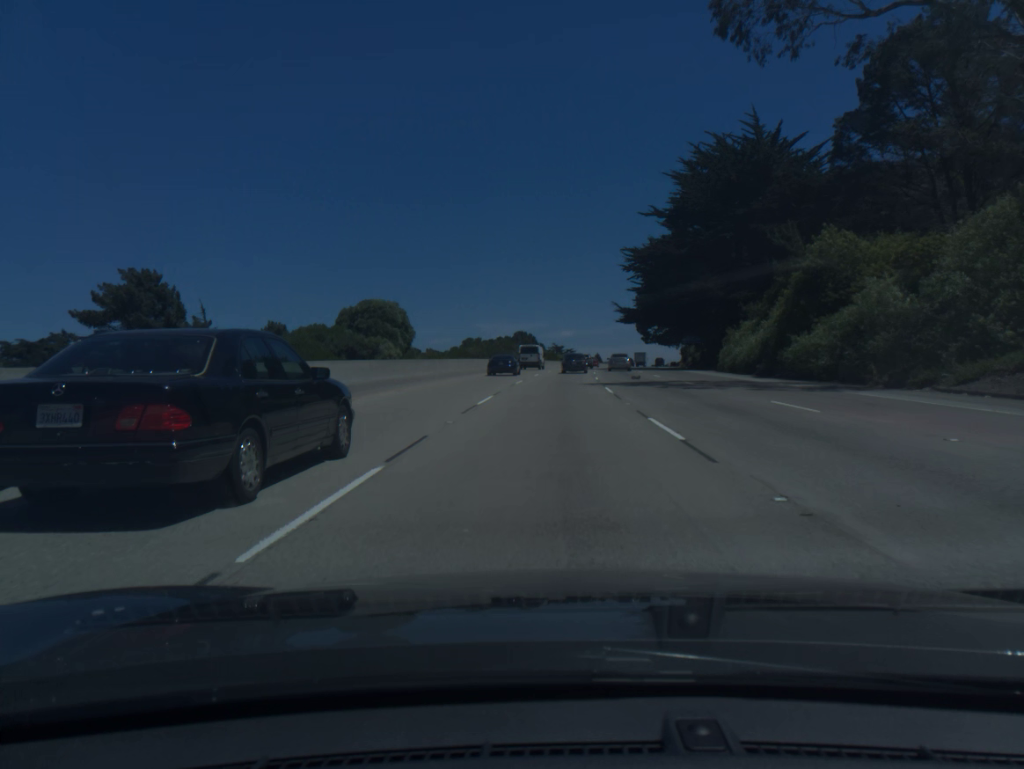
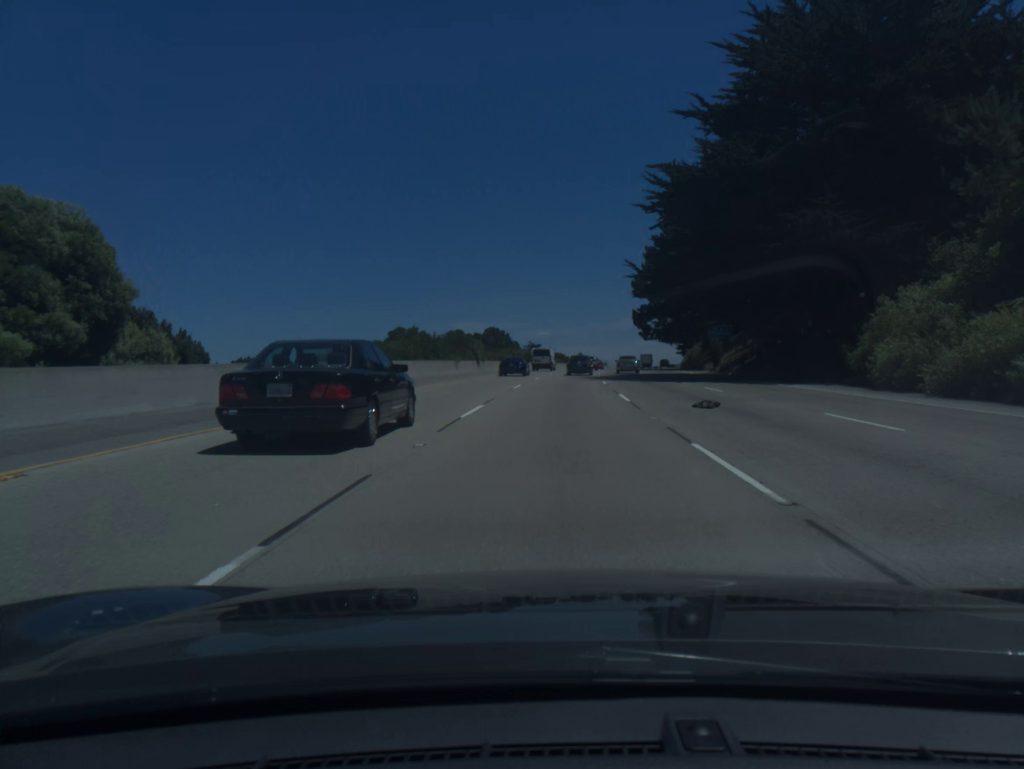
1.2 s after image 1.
(+0.5, +33.3) m; +2°
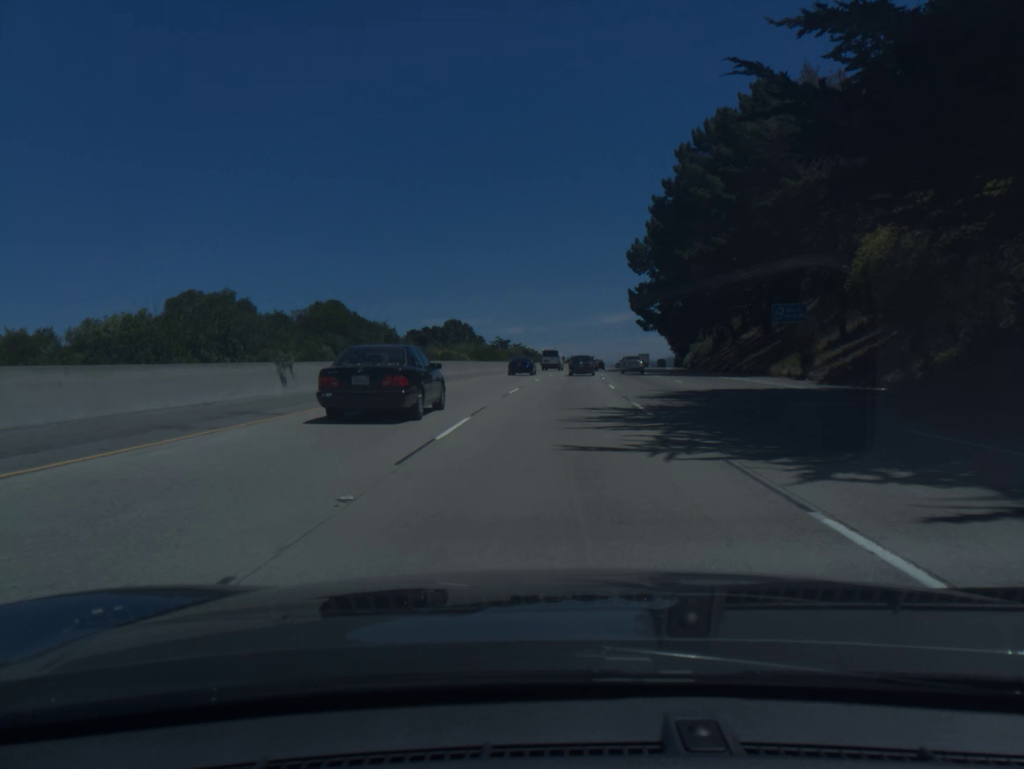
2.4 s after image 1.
(+0.6, +33.0) m; +2°
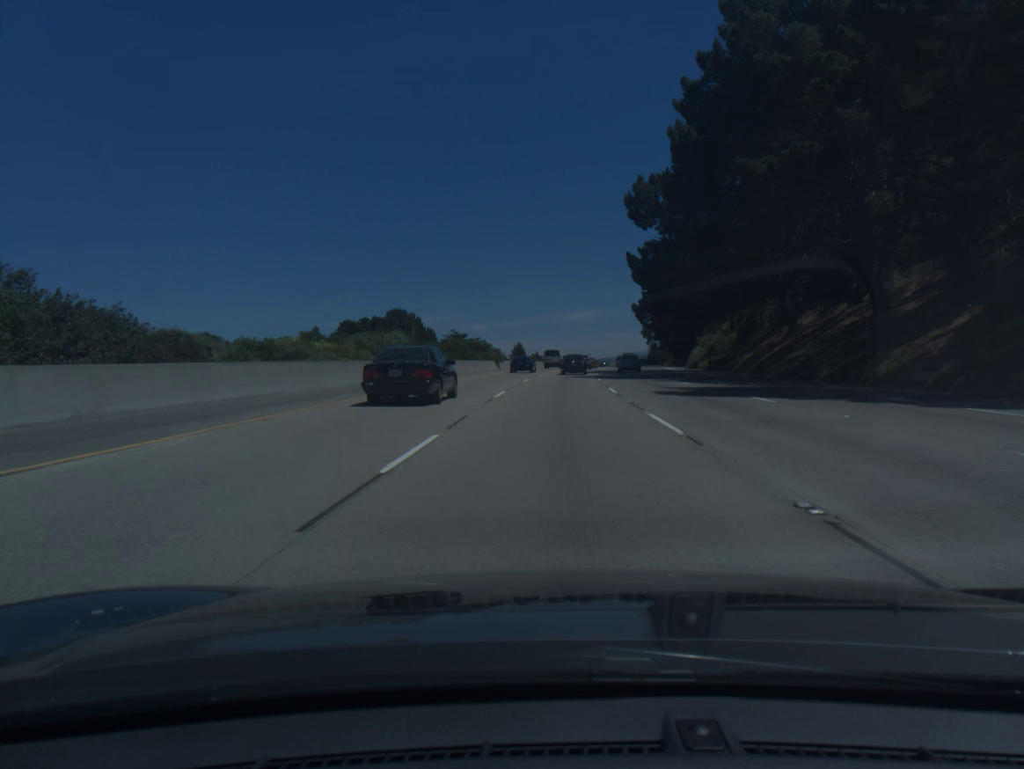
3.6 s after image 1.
(+0.7, +32.8) m; +2°
